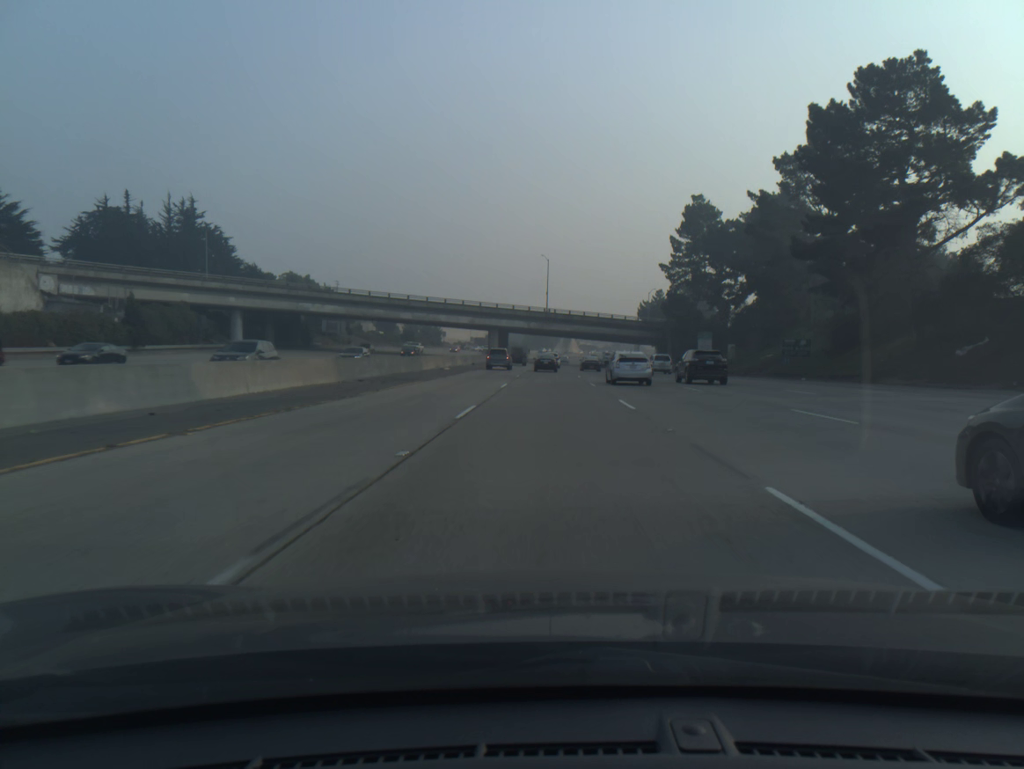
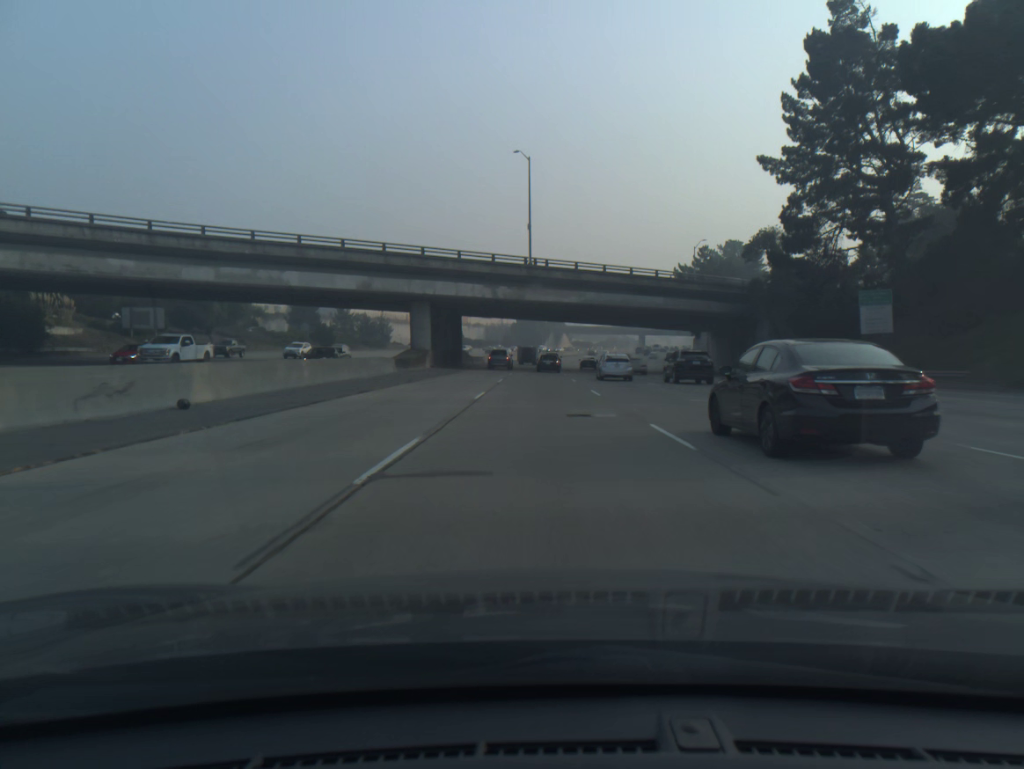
(+0.6, +66.3) m; +1°
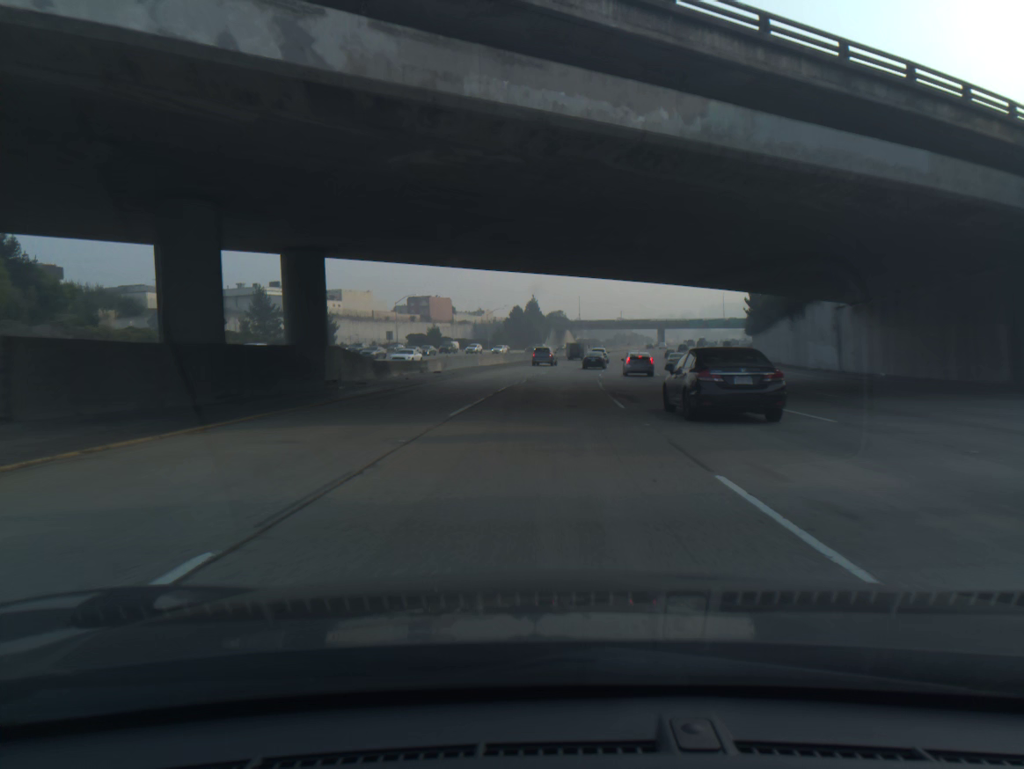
(-0.1, +49.8) m; 0°
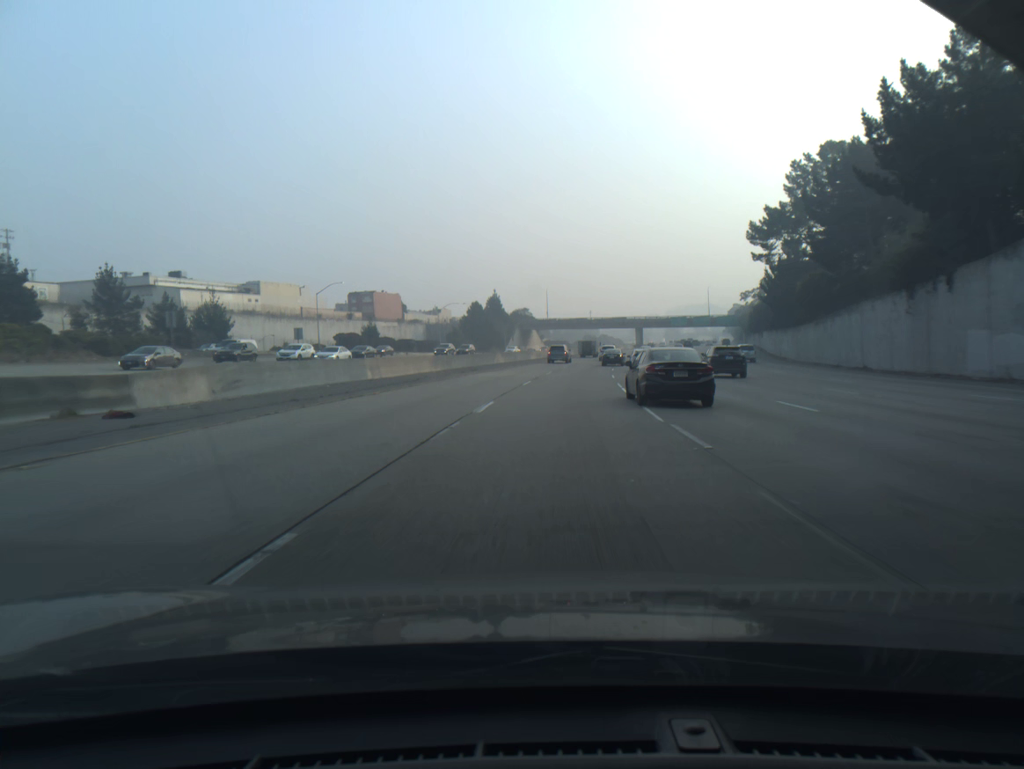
(+0.6, +33.5) m; +2°
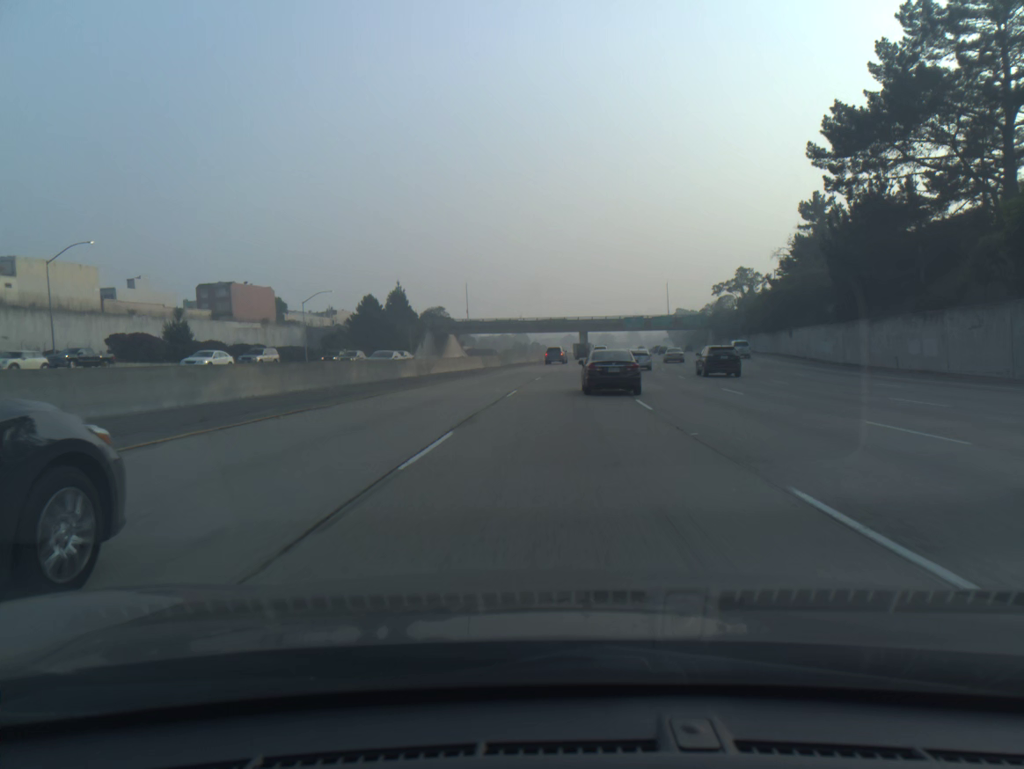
(+2.3, +51.0) m; +5°
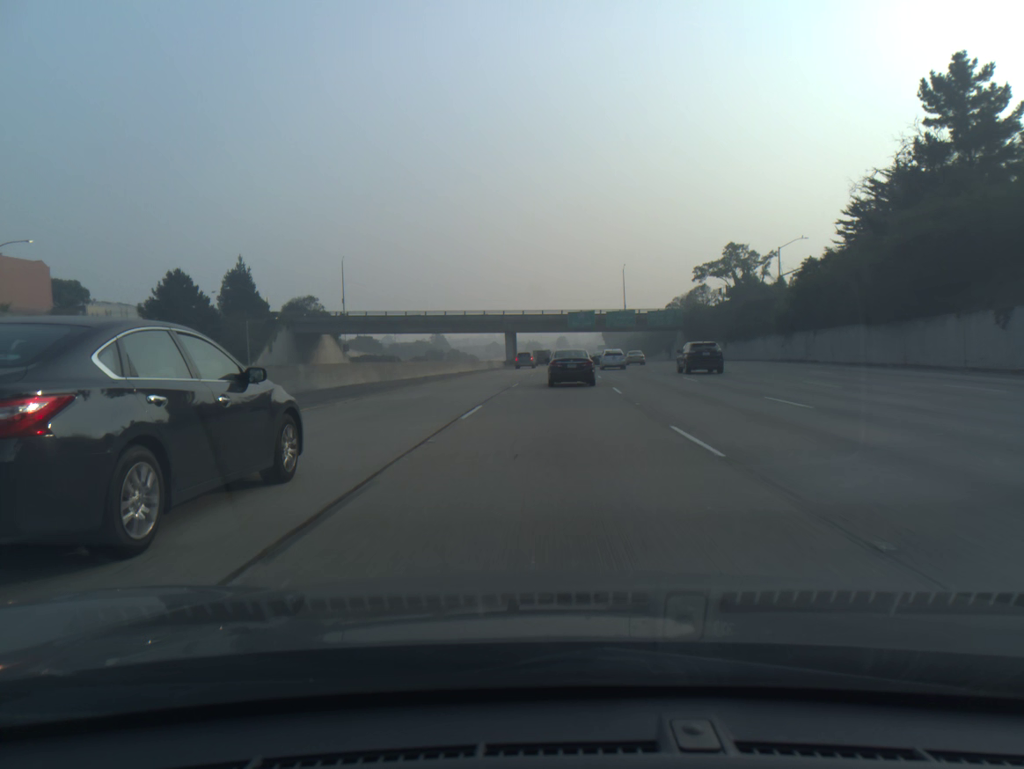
(+2.4, +52.2) m; +5°
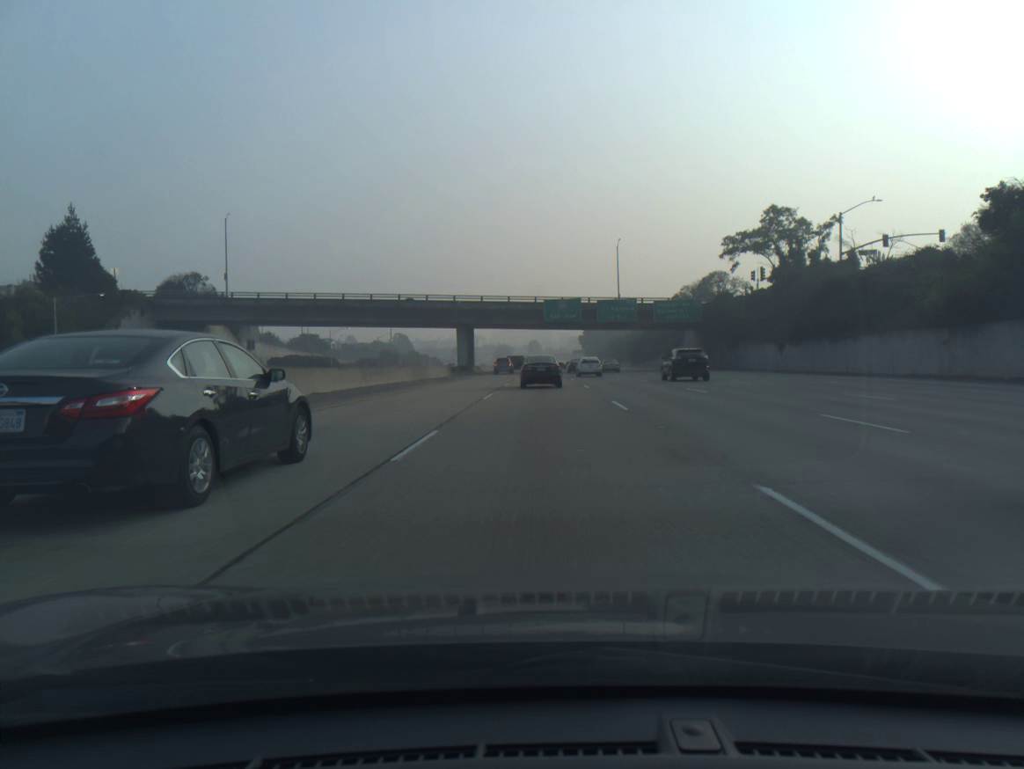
(+0.8, +35.1) m; +2°
